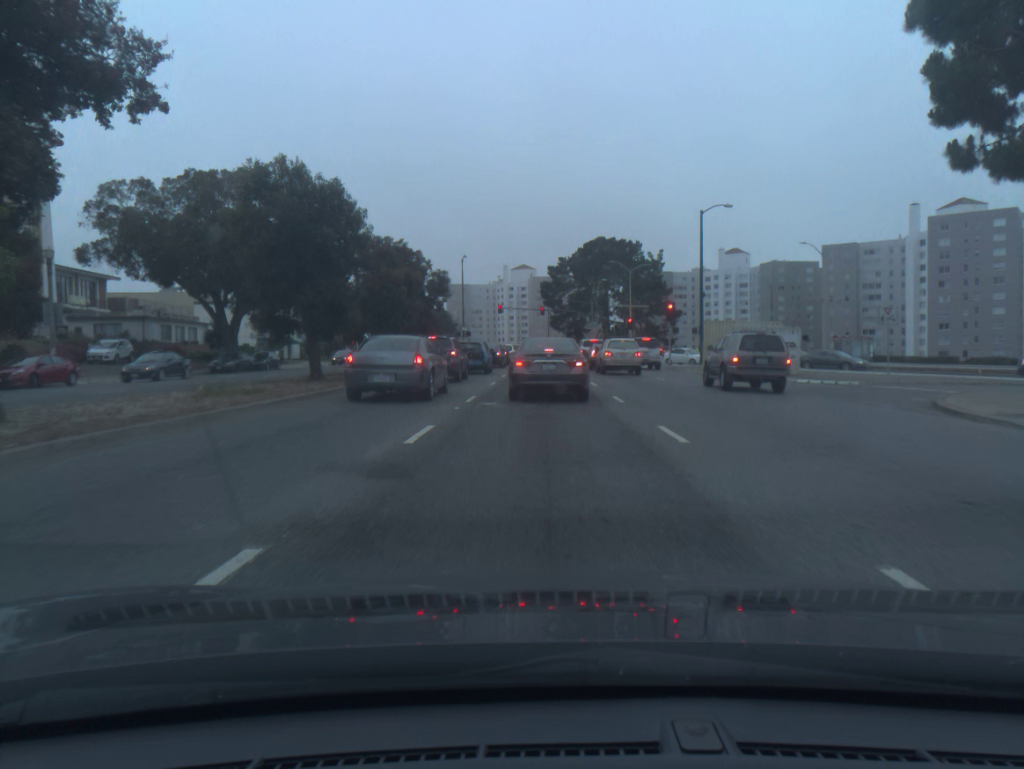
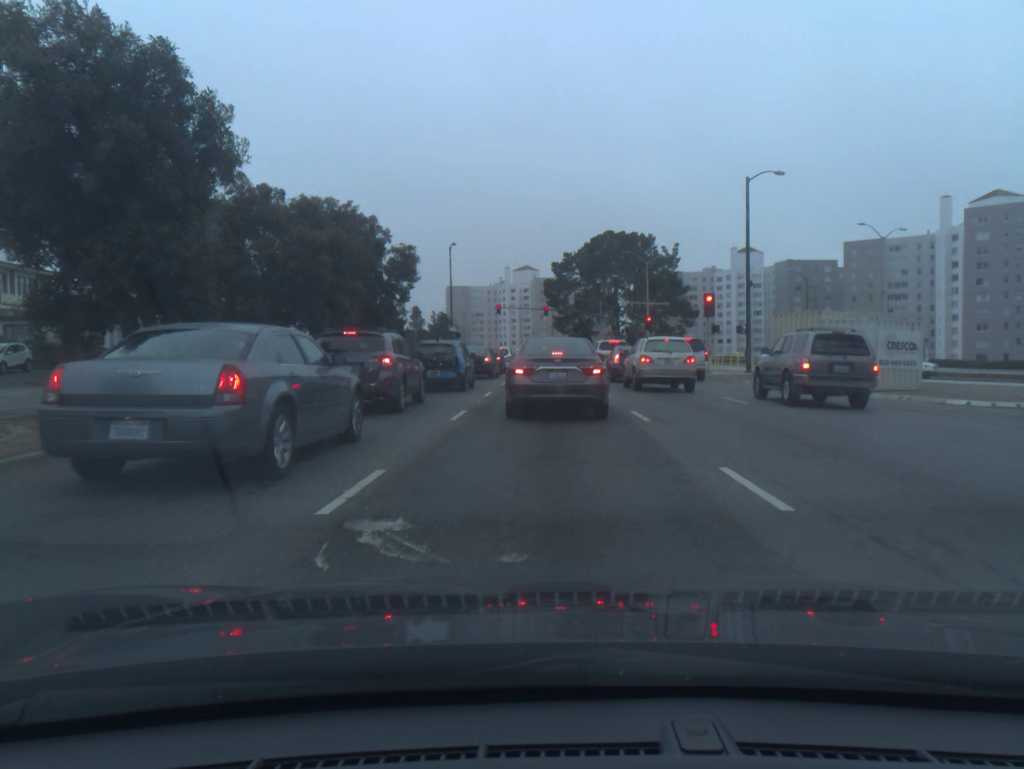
(0.0, +11.9) m; 0°
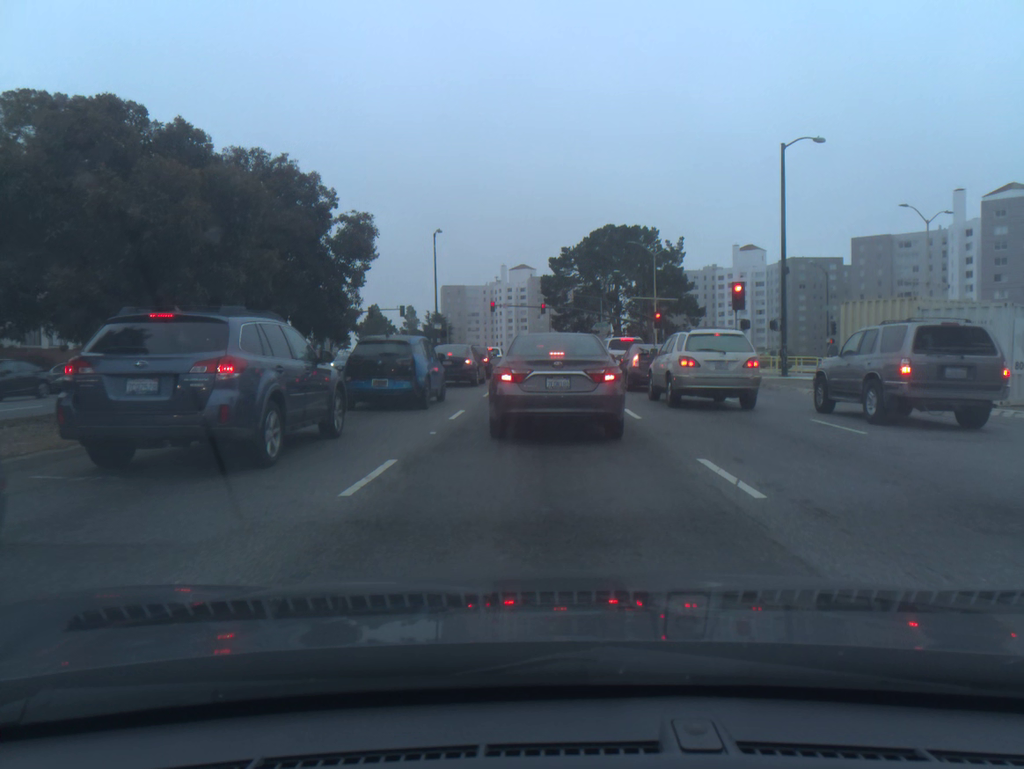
(0.0, +7.4) m; 0°
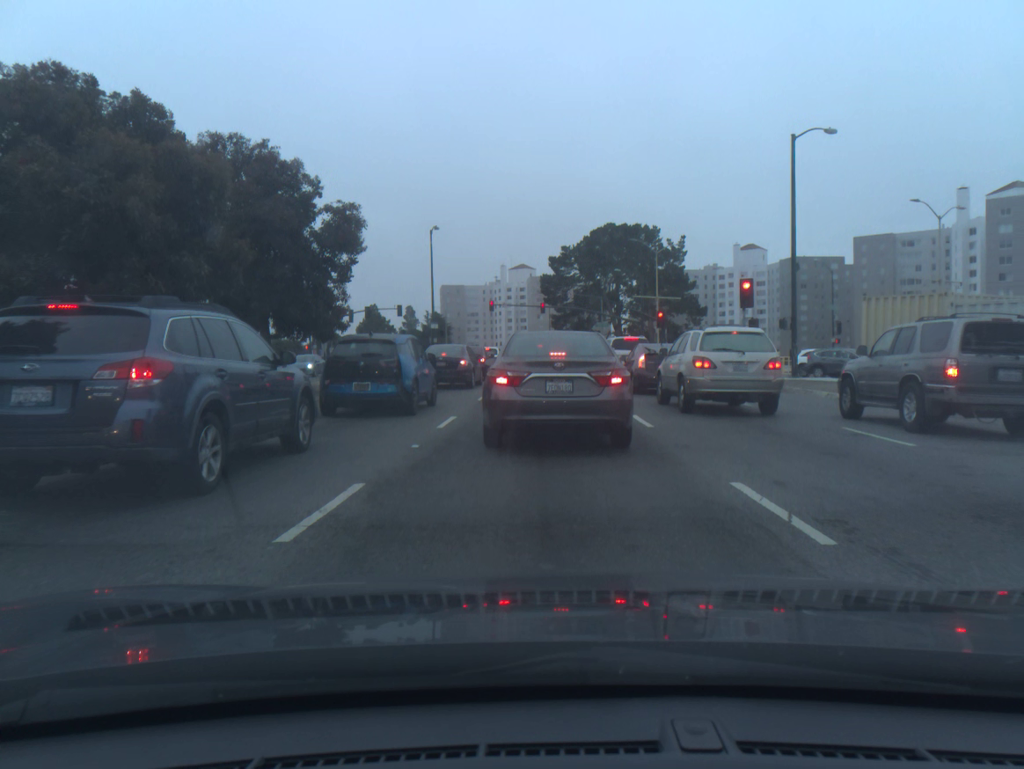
(0.0, +1.6) m; 0°
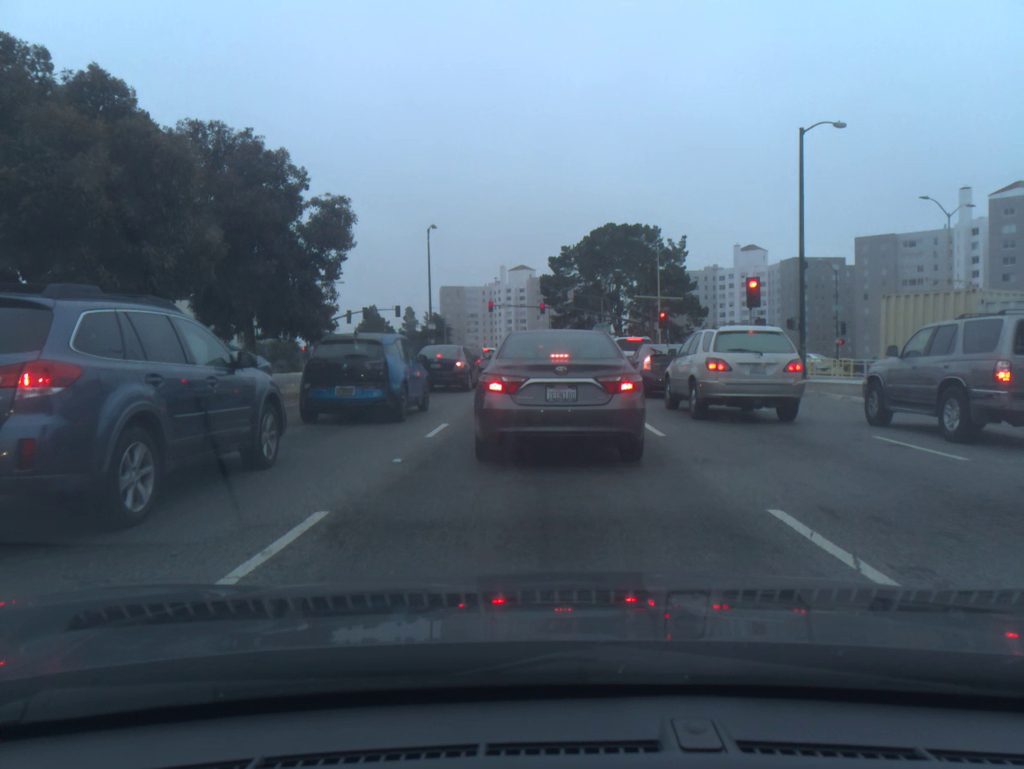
(0.0, +1.2) m; 0°
